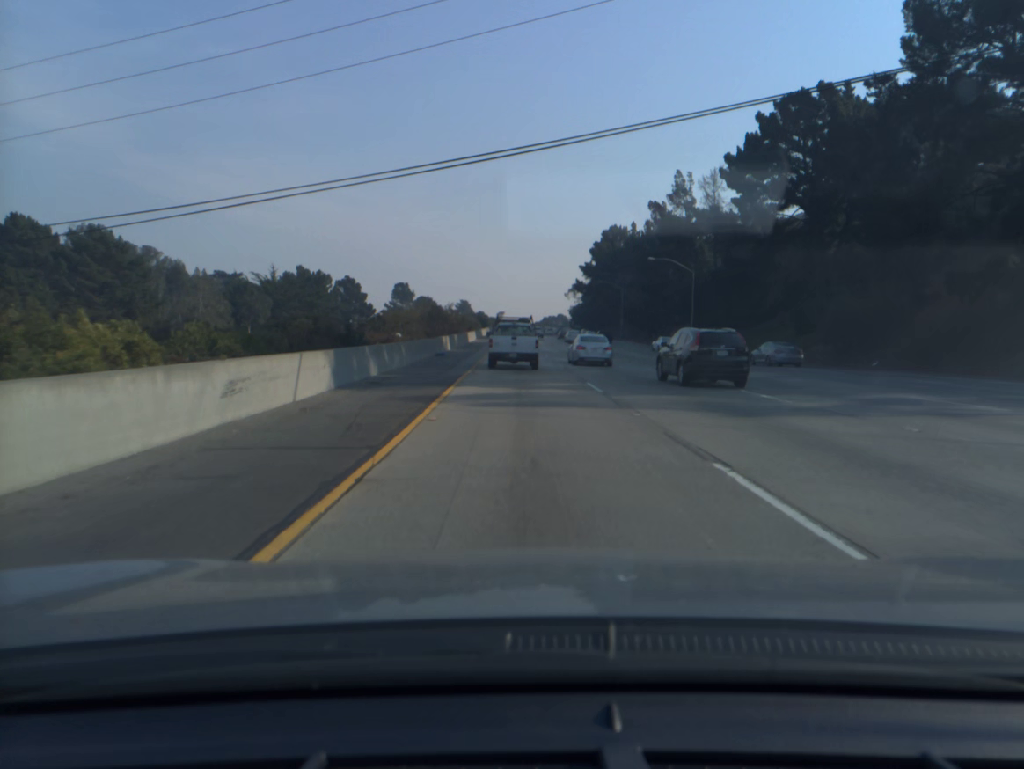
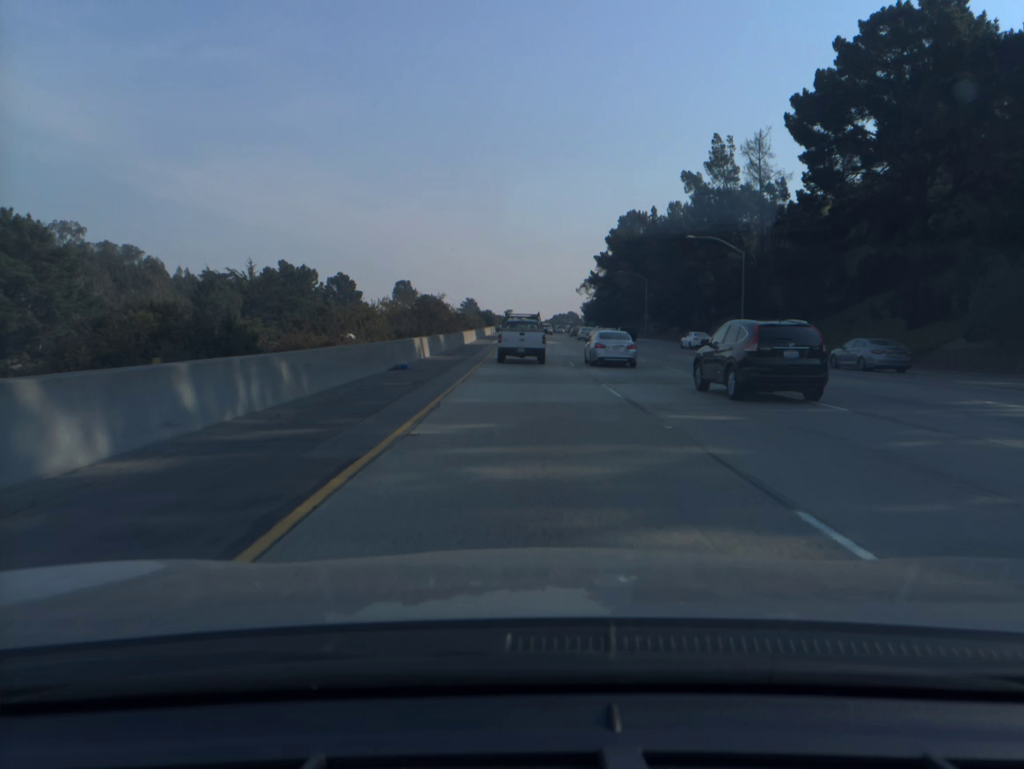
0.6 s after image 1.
(-0.1, +17.1) m; -1°
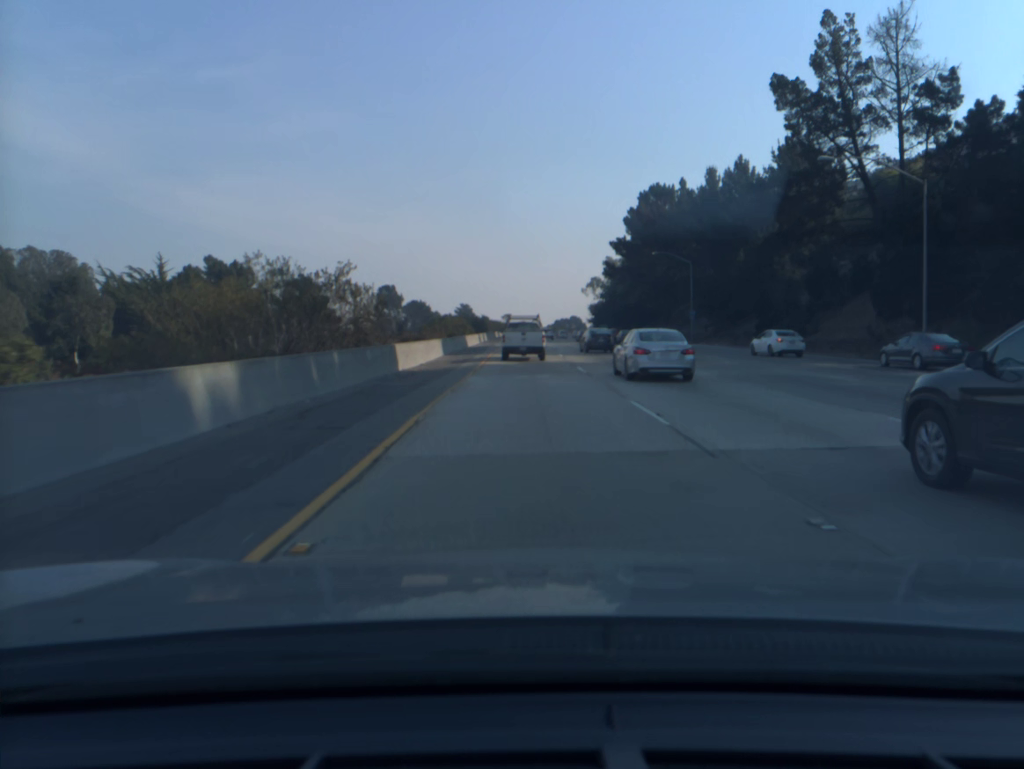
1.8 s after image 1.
(-0.1, +34.4) m; 0°
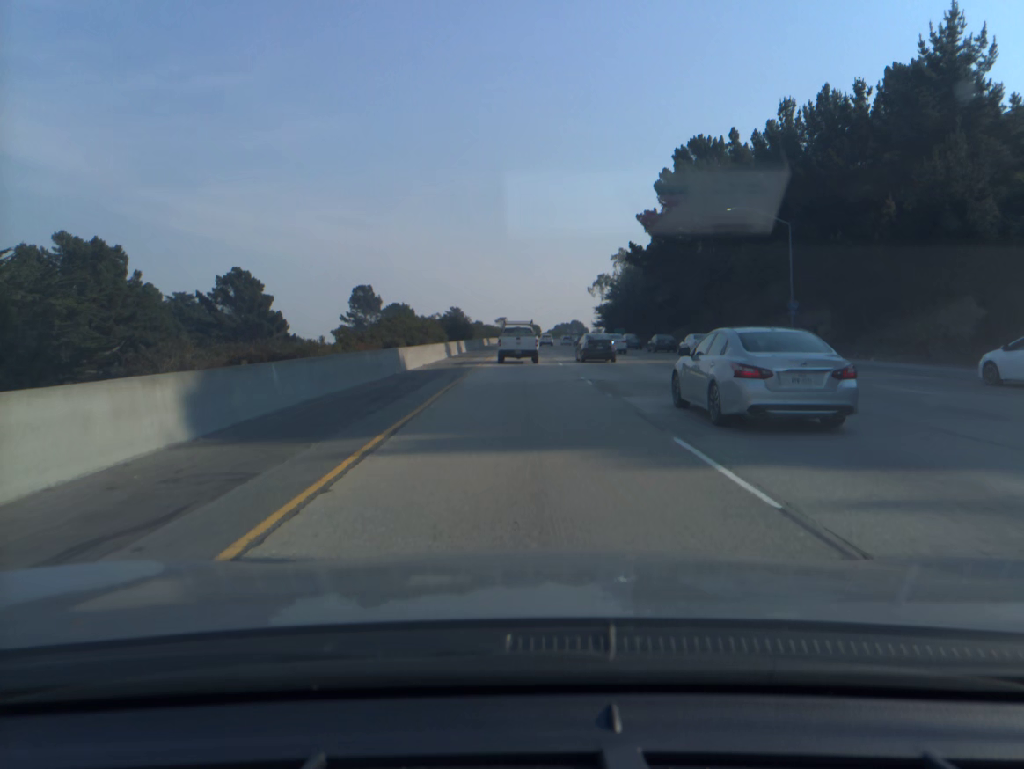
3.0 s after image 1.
(+0.1, +34.4) m; 0°
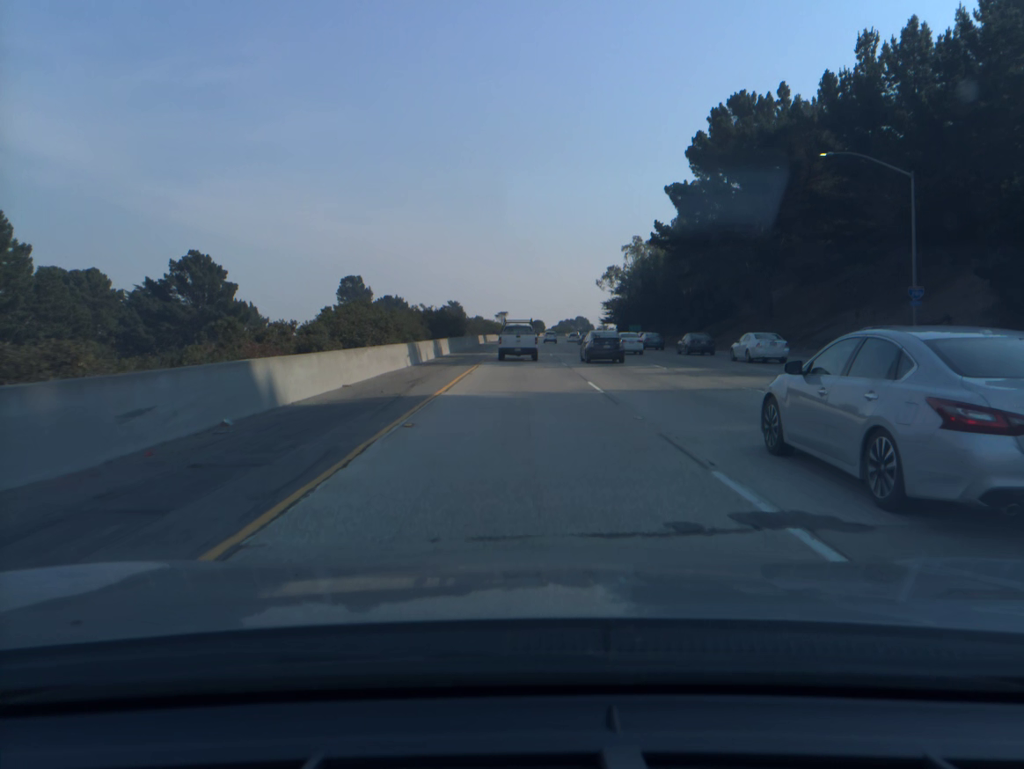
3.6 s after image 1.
(0.0, +17.2) m; 0°
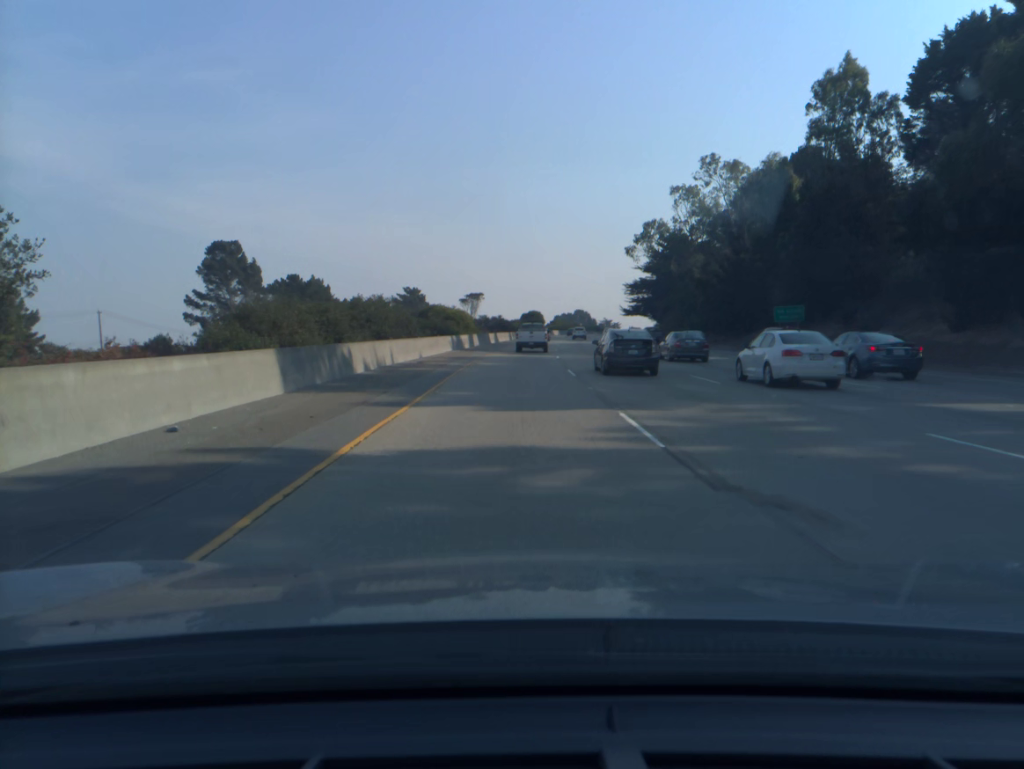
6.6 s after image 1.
(-0.1, +82.2) m; +1°
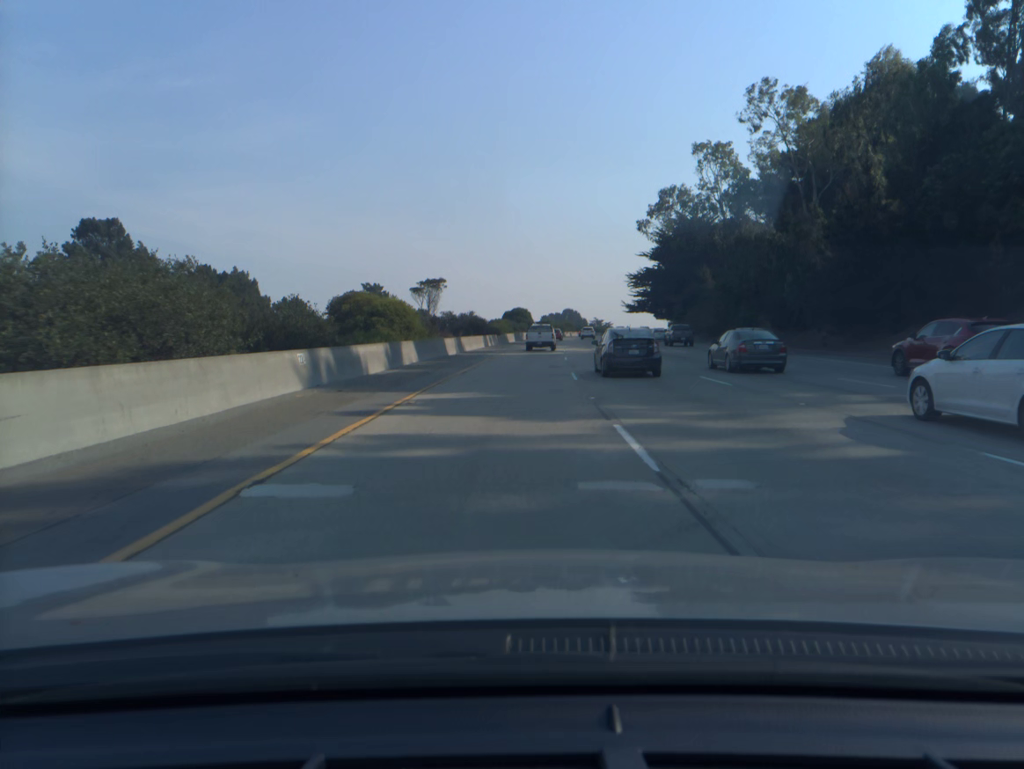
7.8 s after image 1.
(+0.3, +31.1) m; +1°
